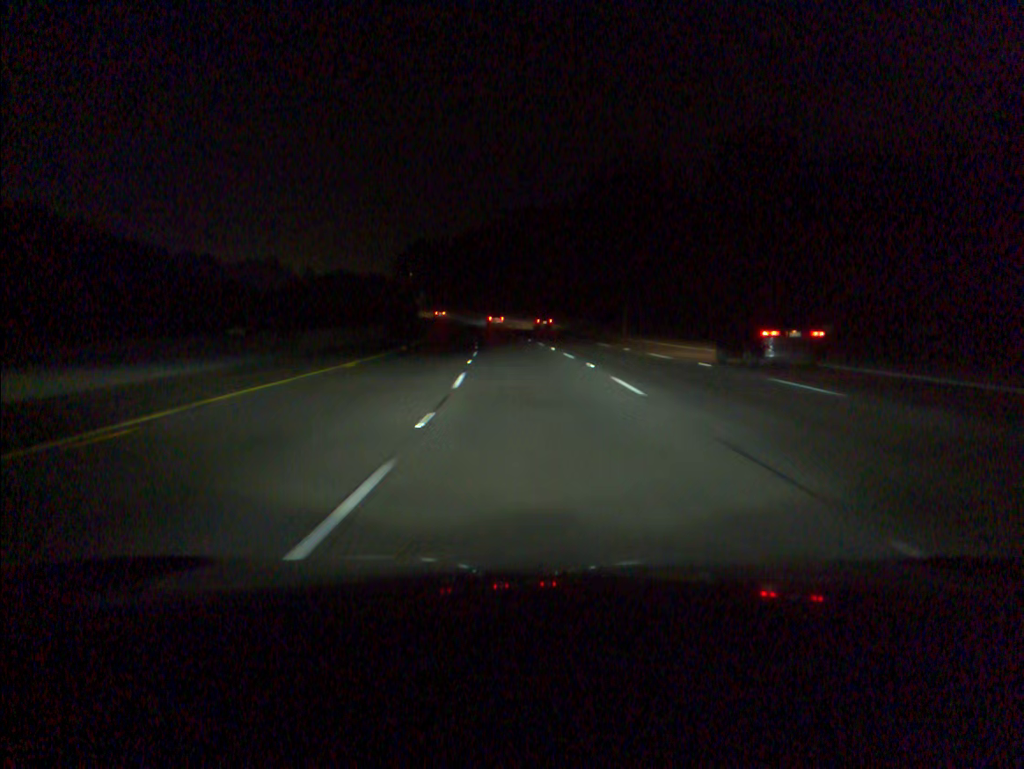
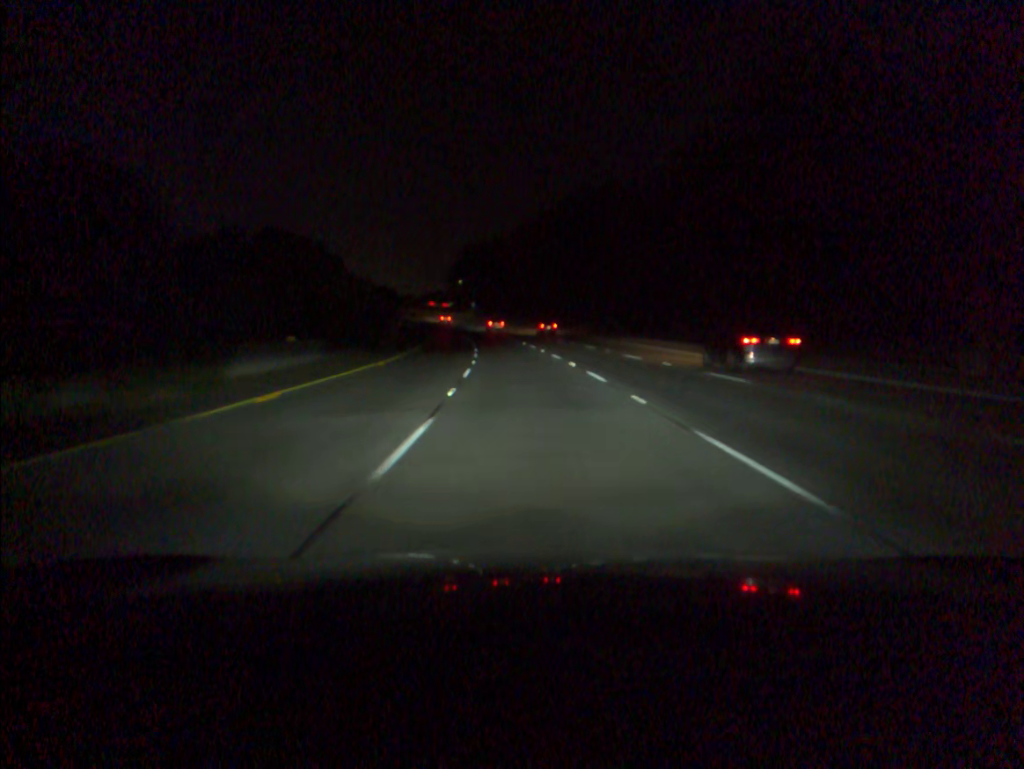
(-2.1, +52.5) m; -5°
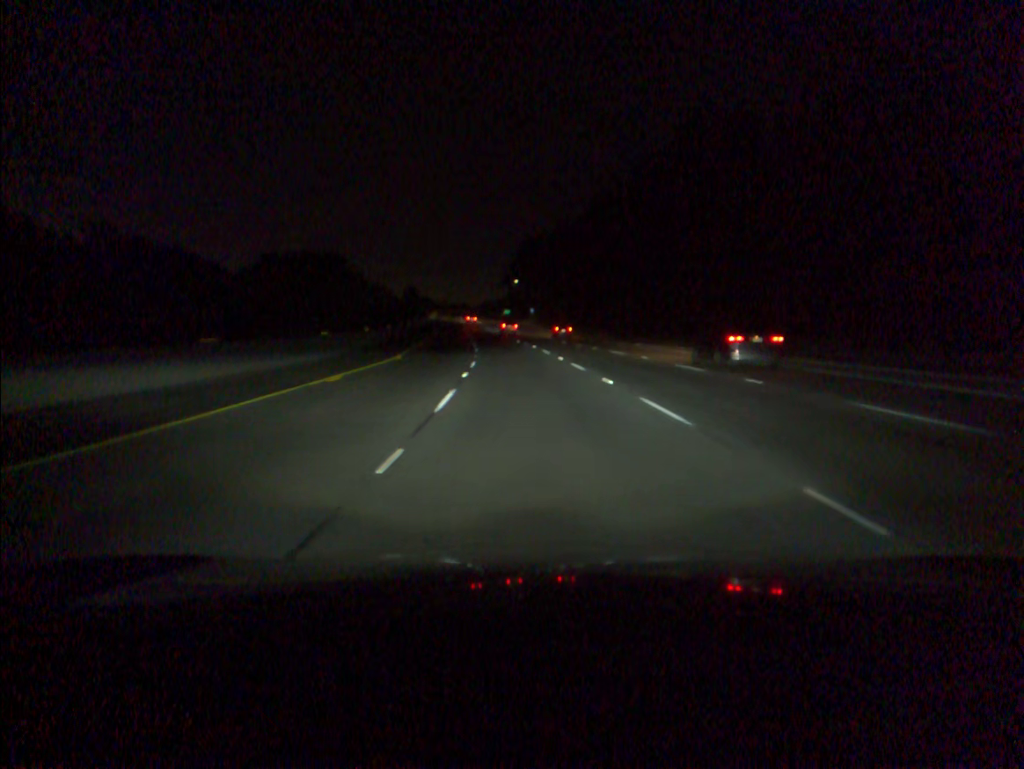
(-2.2, +52.7) m; -5°
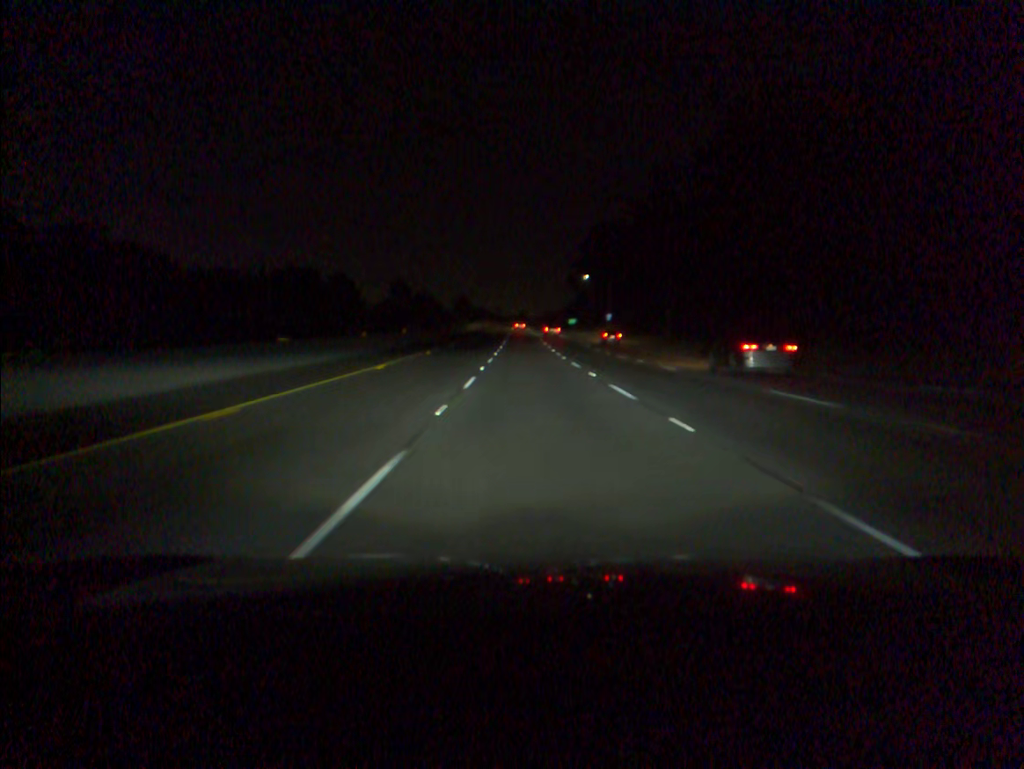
(-2.2, +52.7) m; -5°
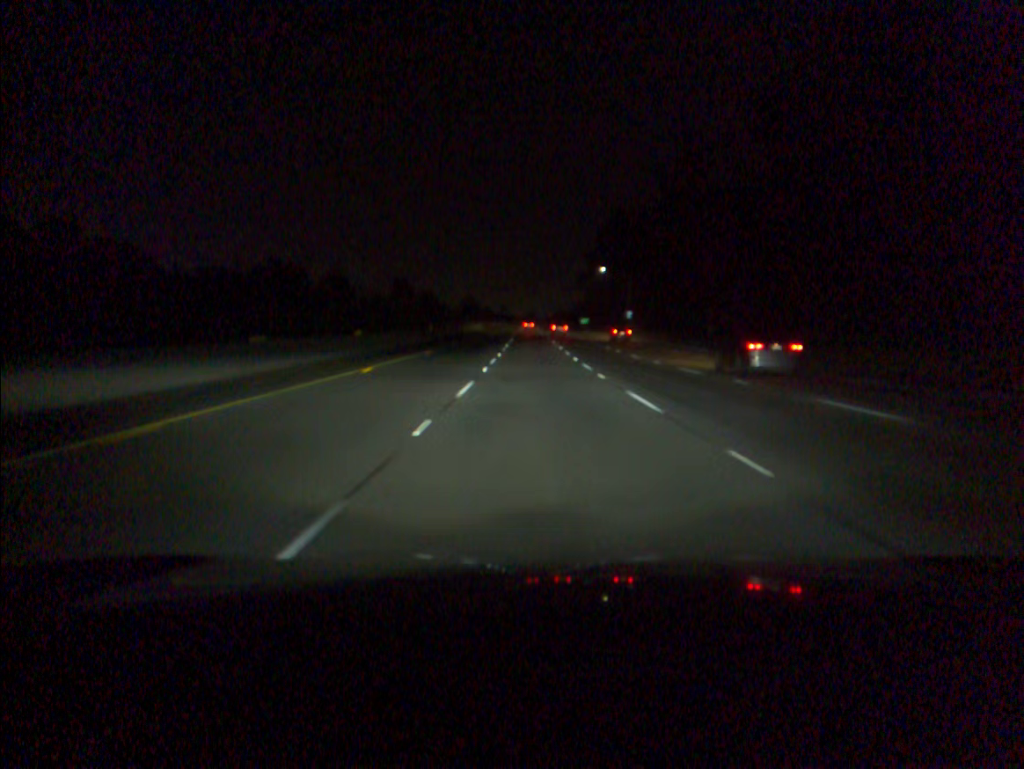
(-0.1, +17.6) m; -1°
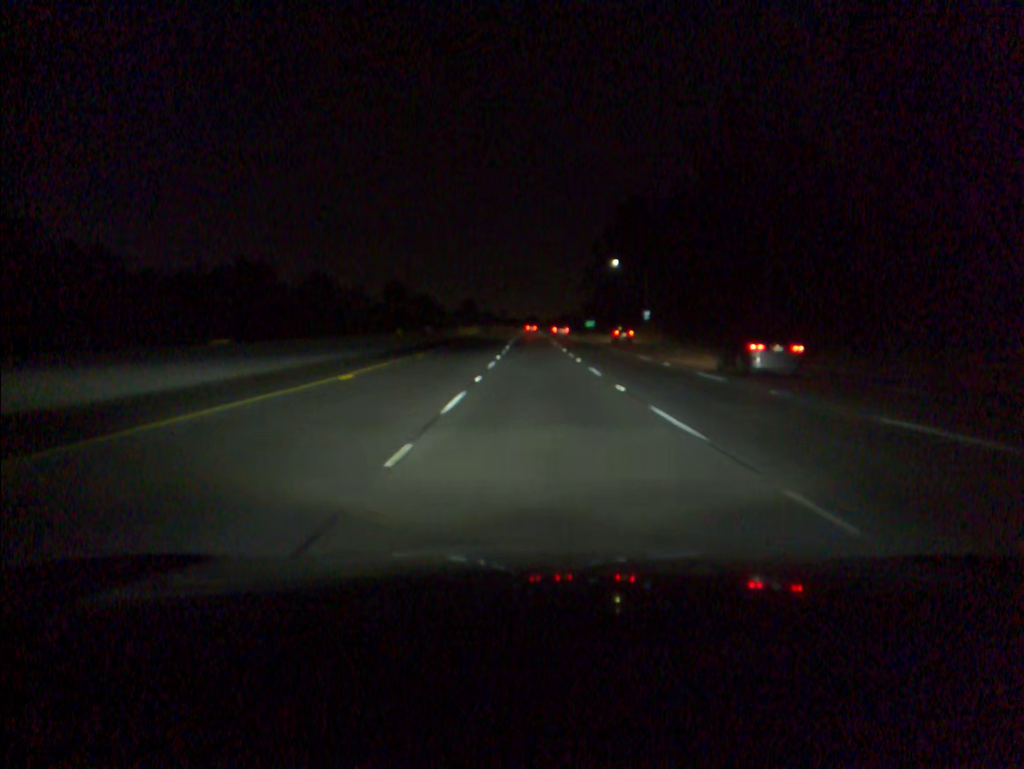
(-0.1, +17.7) m; 0°
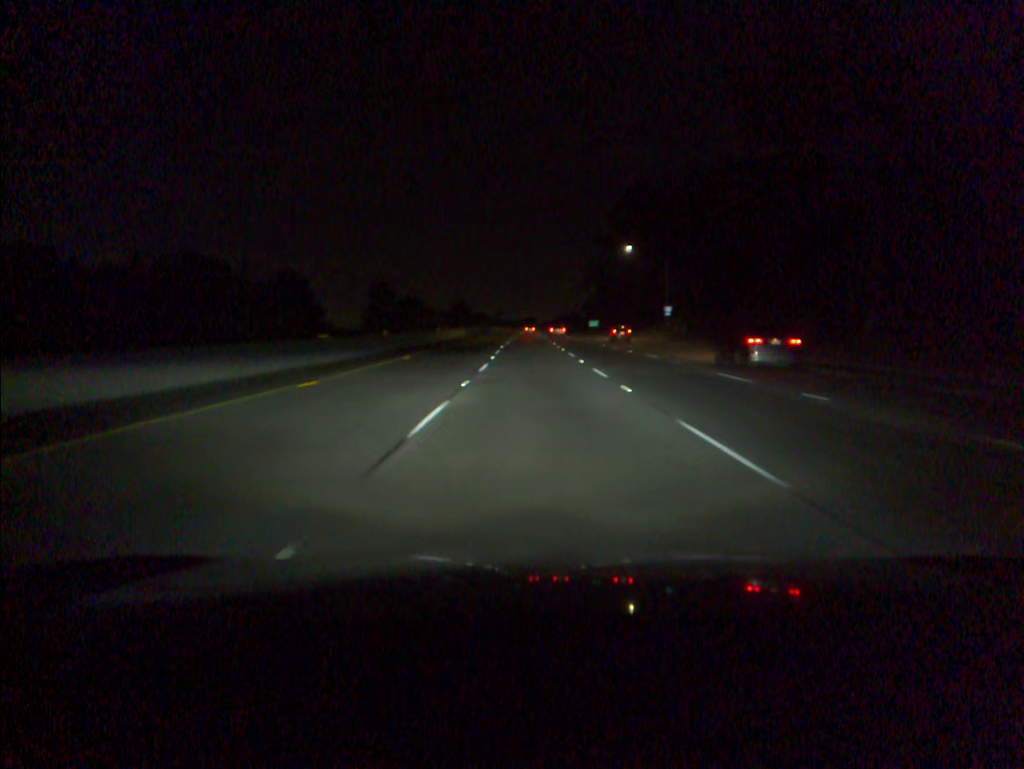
(0.0, +17.7) m; 0°
